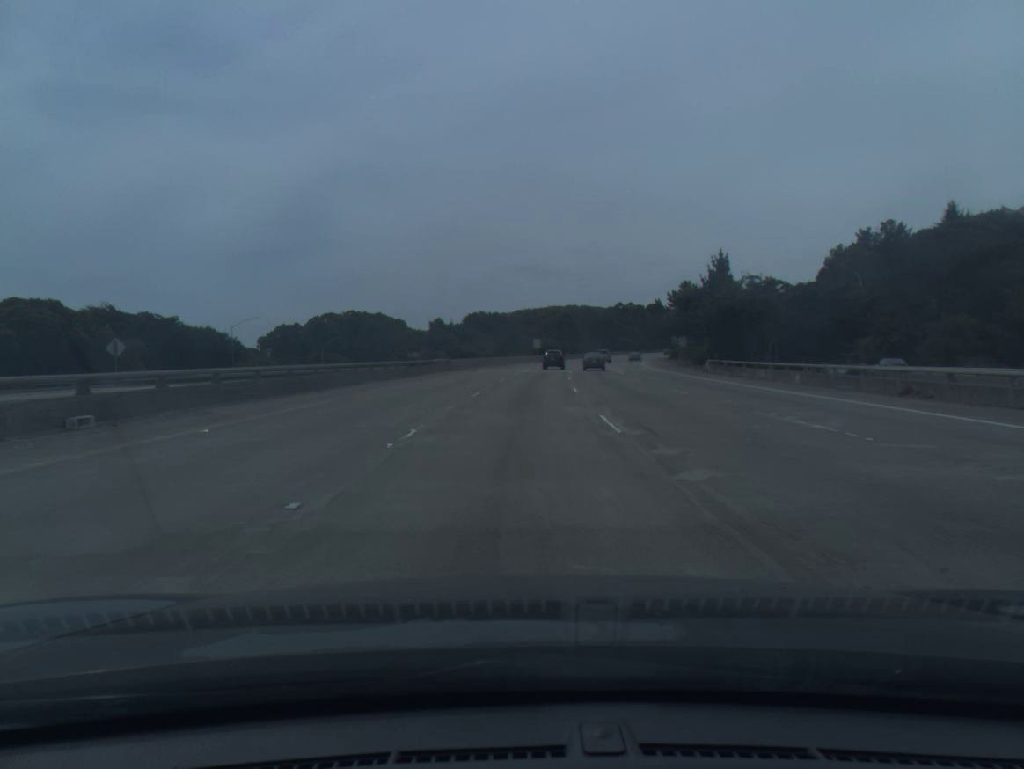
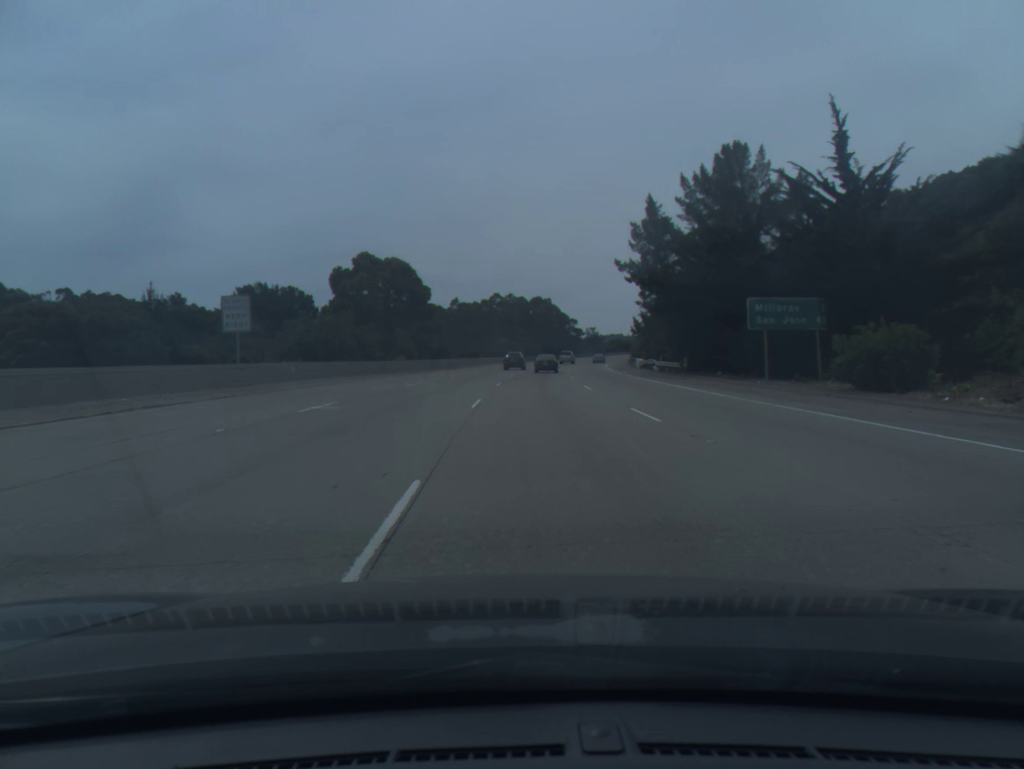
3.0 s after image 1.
(+9.1, +100.1) m; +10°
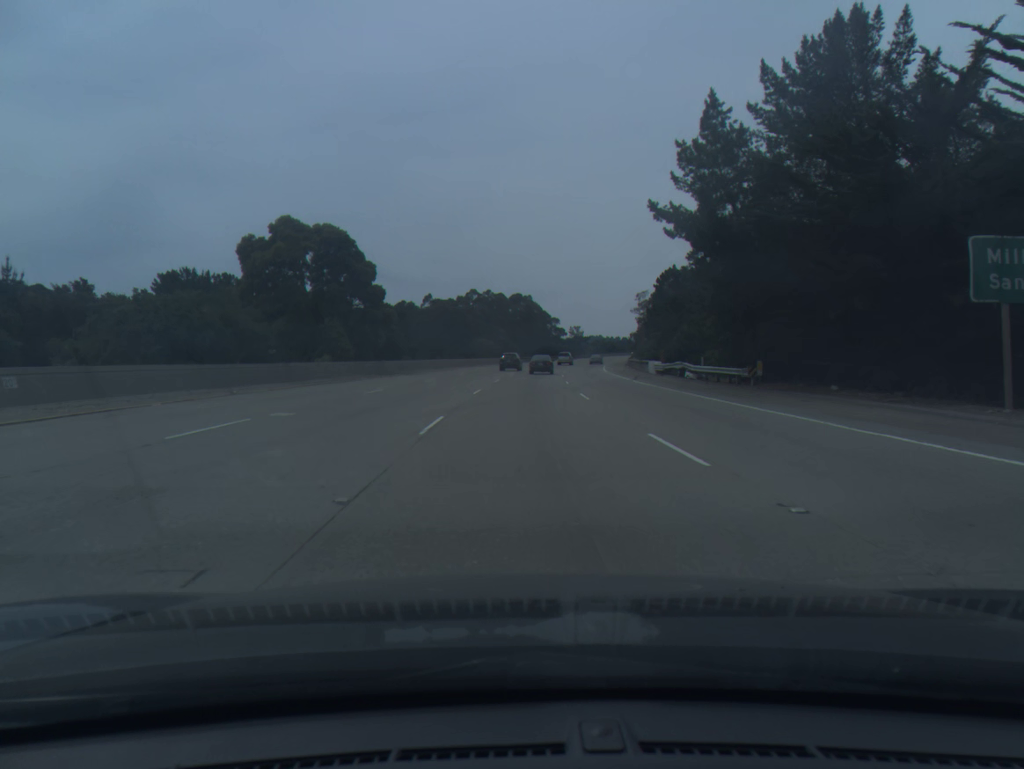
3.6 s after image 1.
(+0.3, +20.1) m; +1°
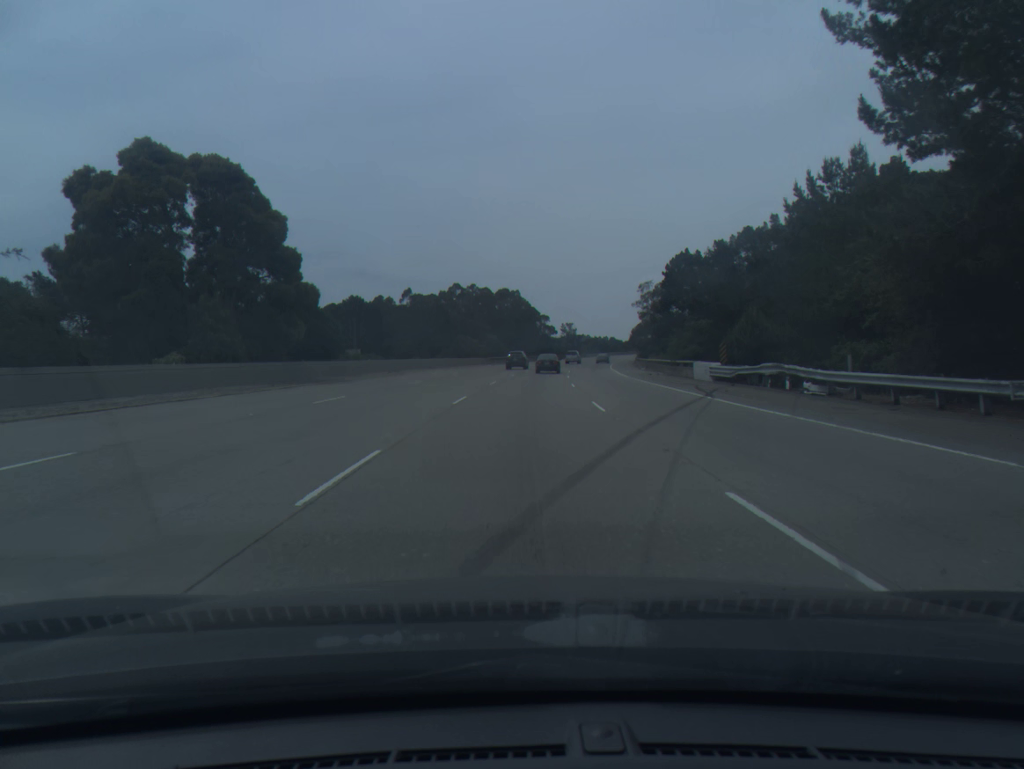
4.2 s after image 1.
(+0.2, +20.0) m; +1°
